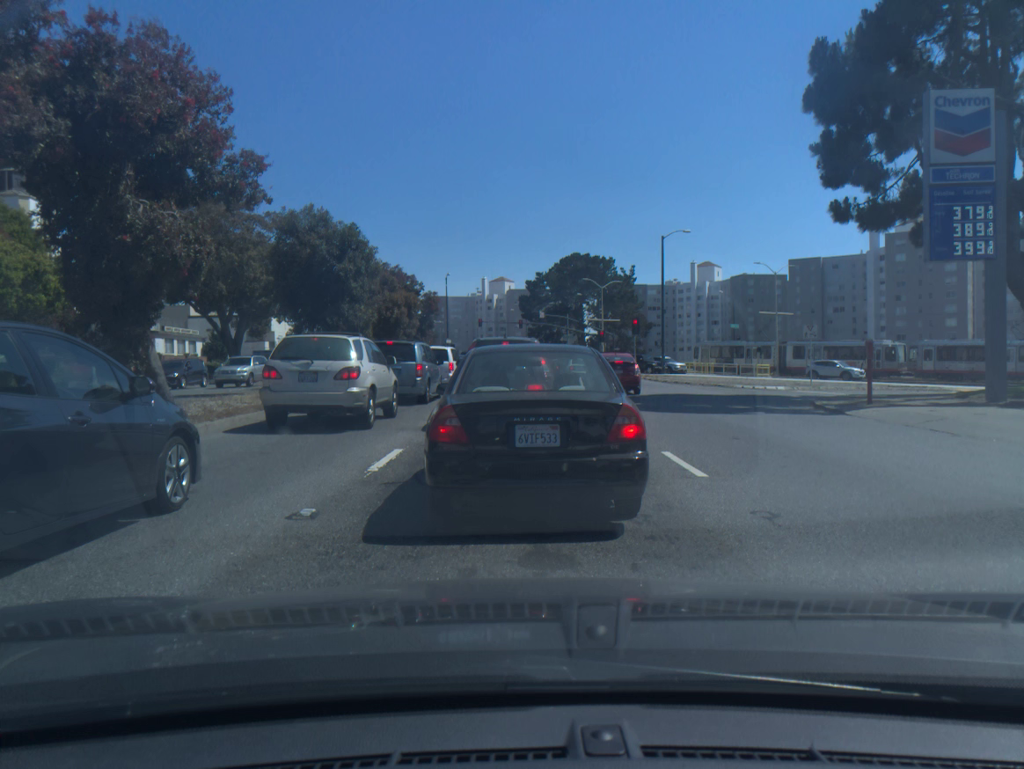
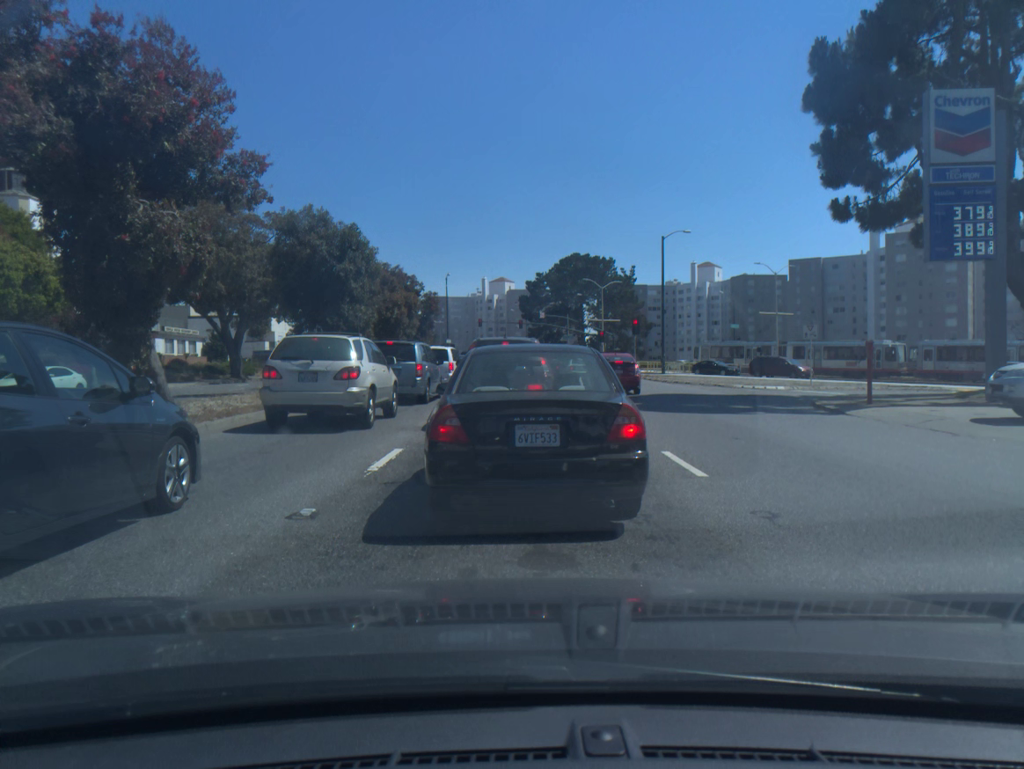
(0.0, 0.0) m; 0°
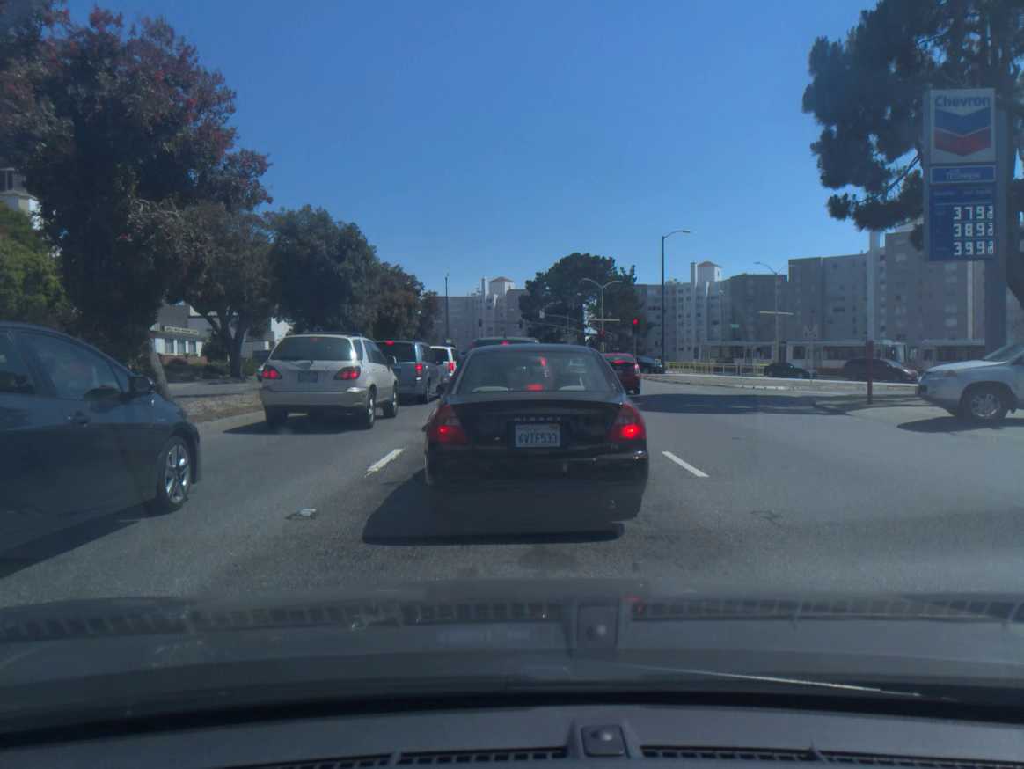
(0.0, 0.0) m; 0°
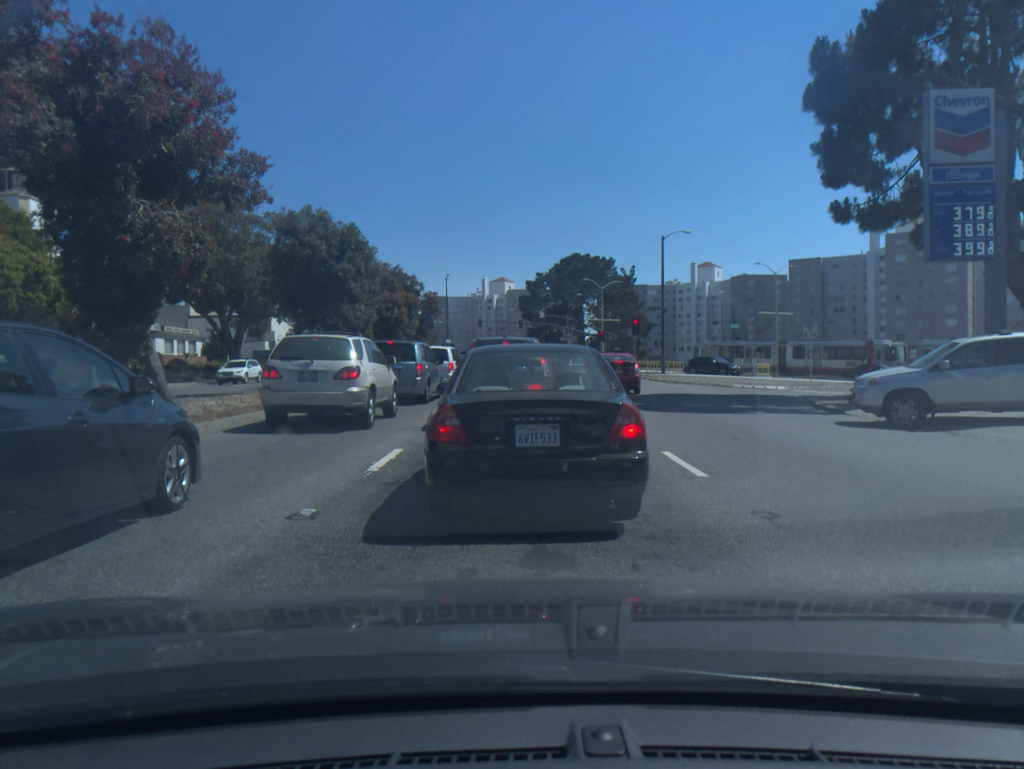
(0.0, 0.0) m; 0°
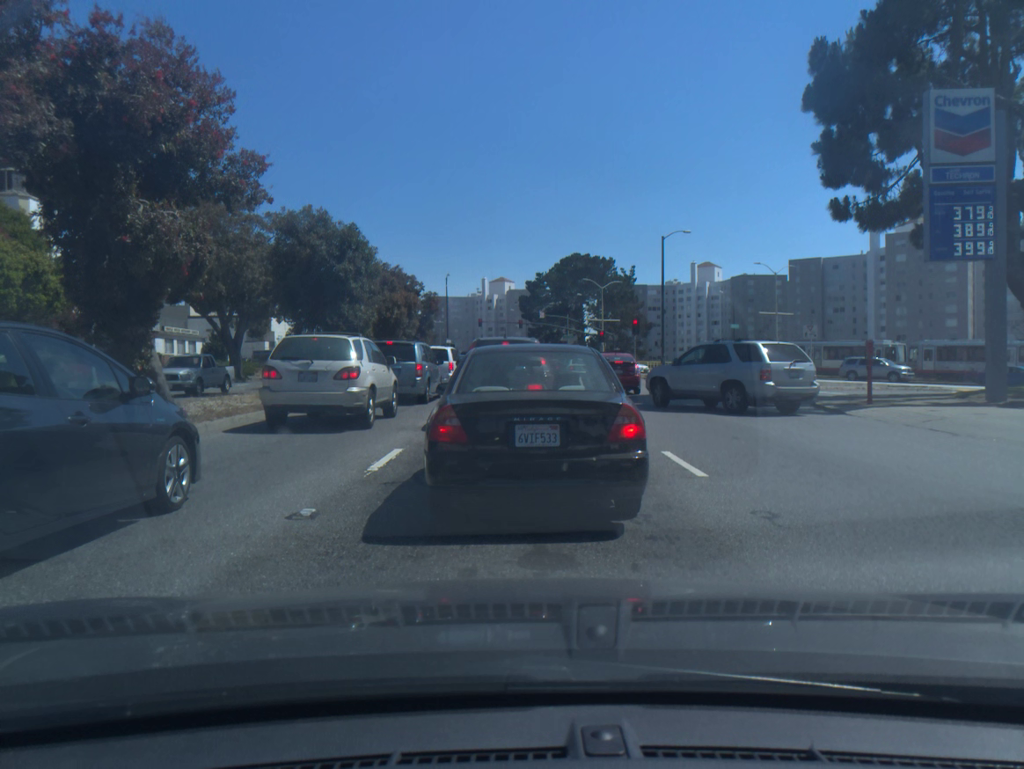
(0.0, 0.0) m; 0°
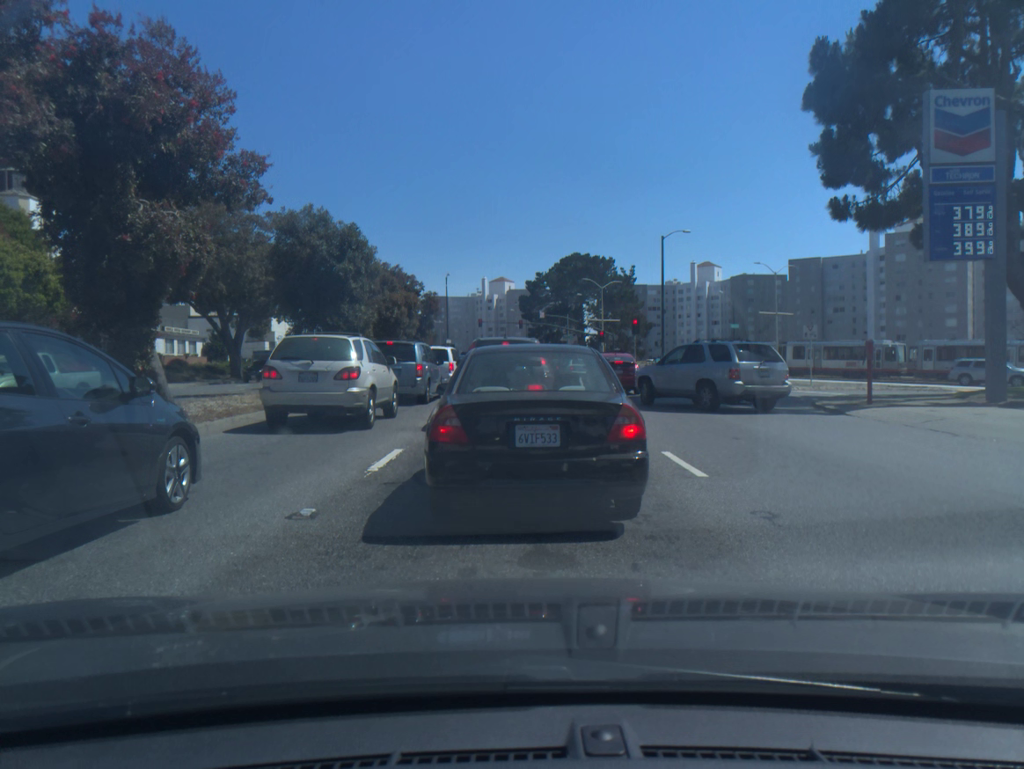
(0.0, 0.0) m; 0°
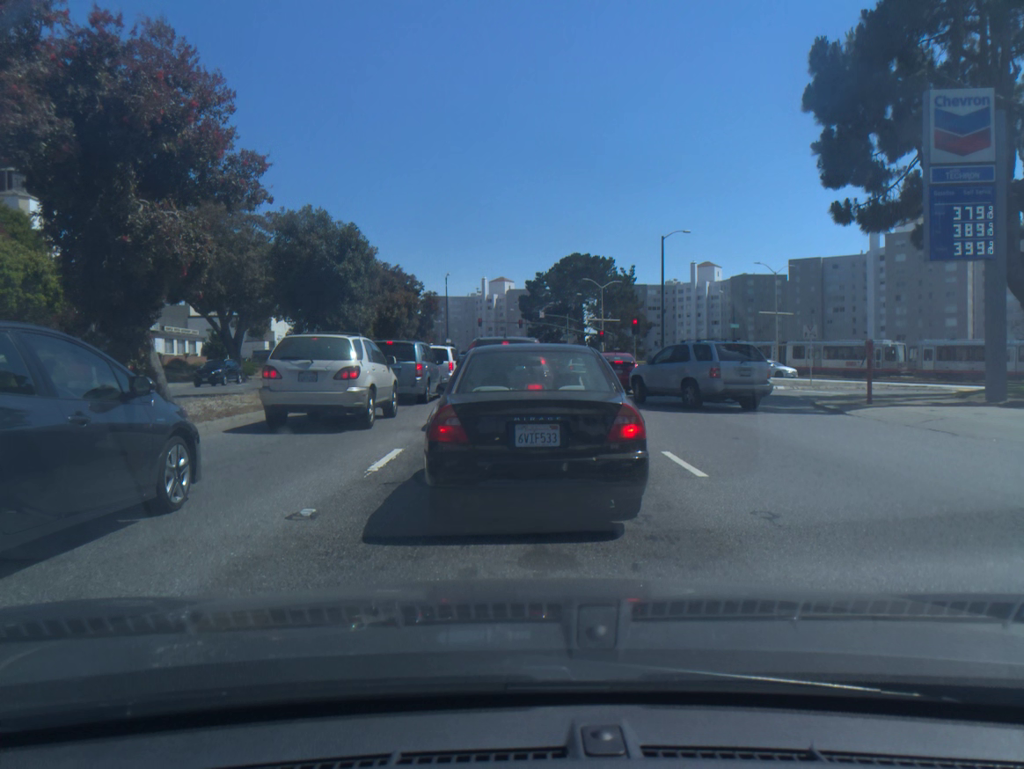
(0.0, 0.0) m; 0°
